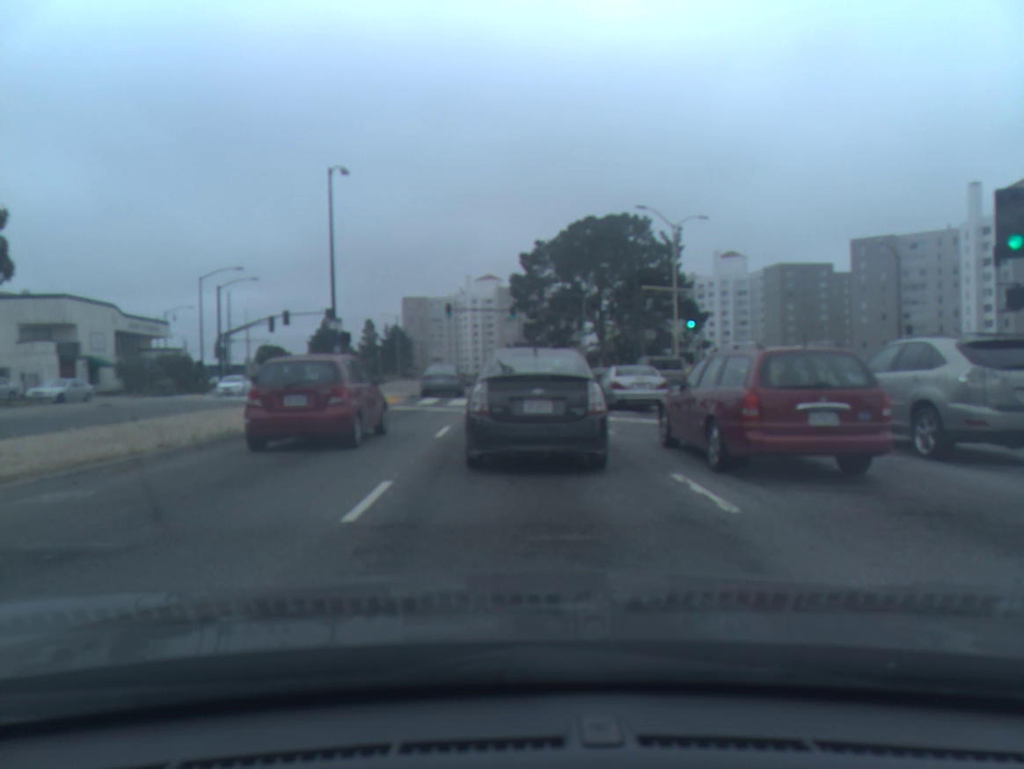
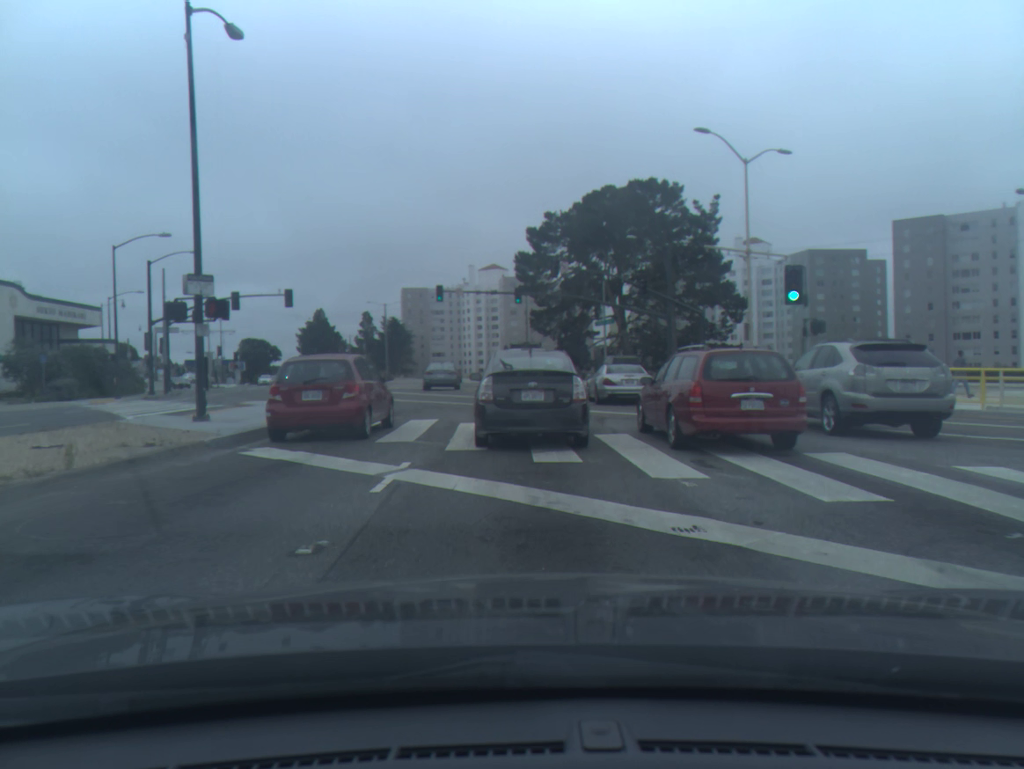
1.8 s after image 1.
(-0.1, +13.5) m; 0°
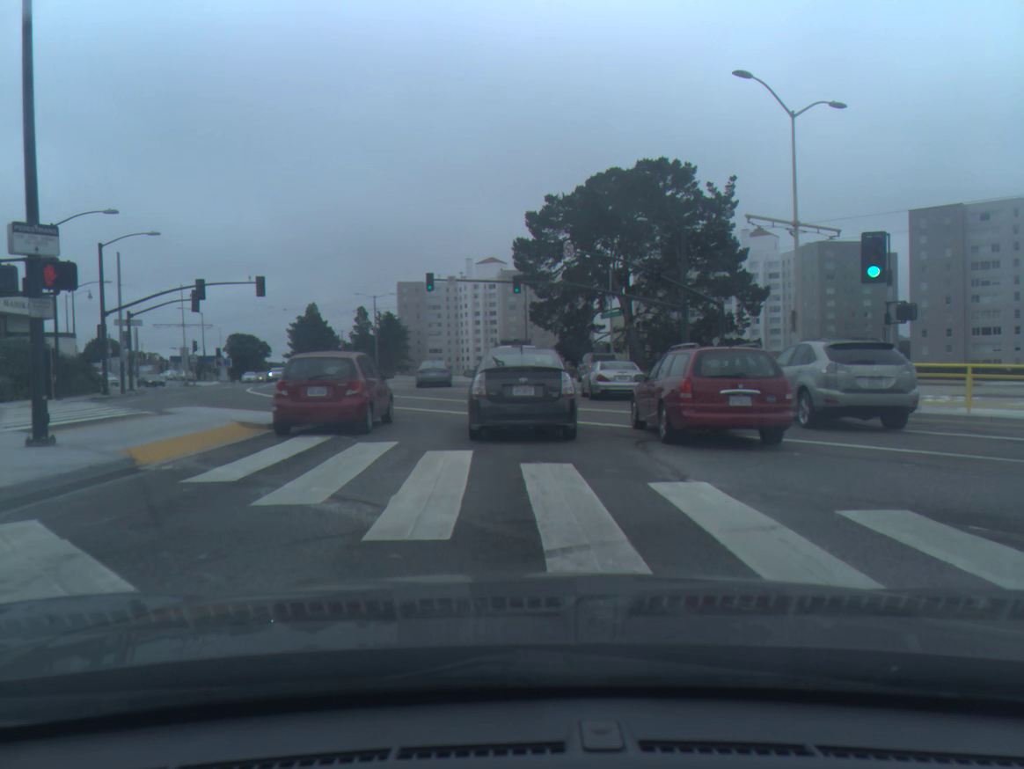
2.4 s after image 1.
(0.0, +5.8) m; 0°
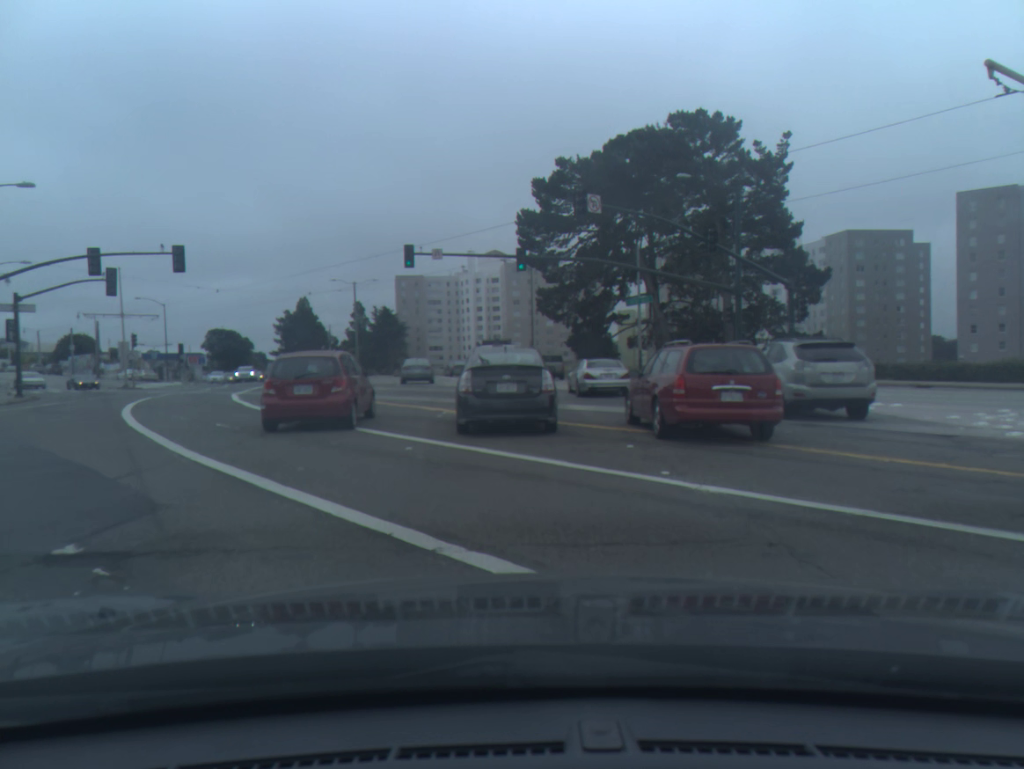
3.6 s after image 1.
(0.0, +13.1) m; 0°
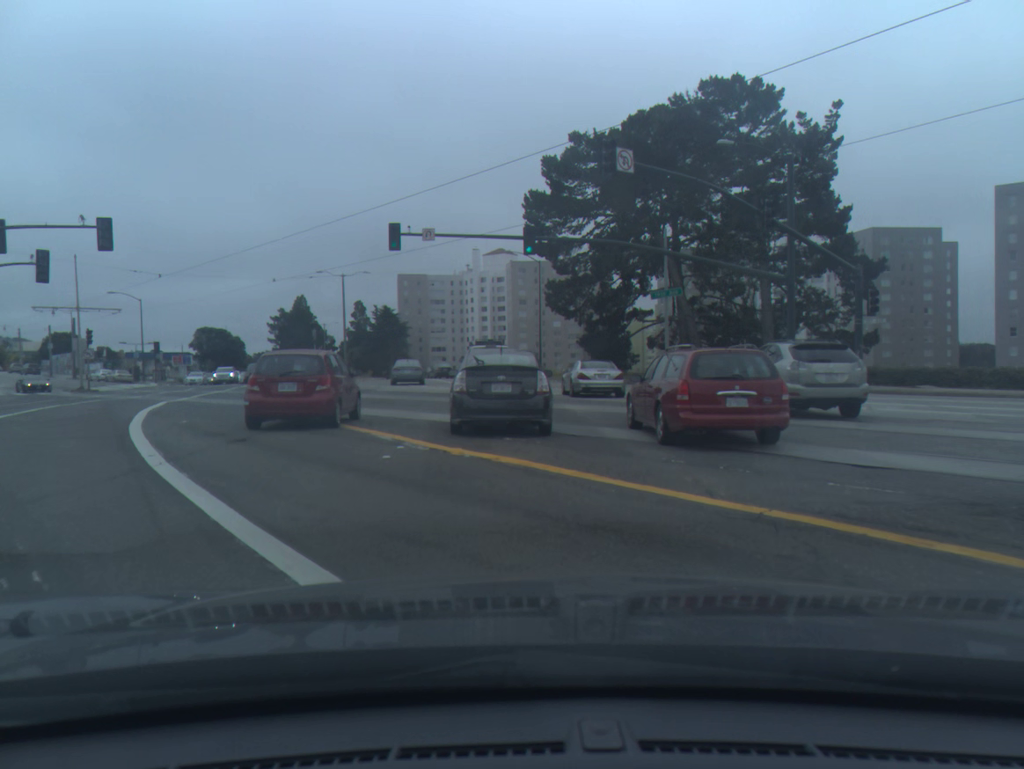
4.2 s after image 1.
(0.0, +7.4) m; 0°
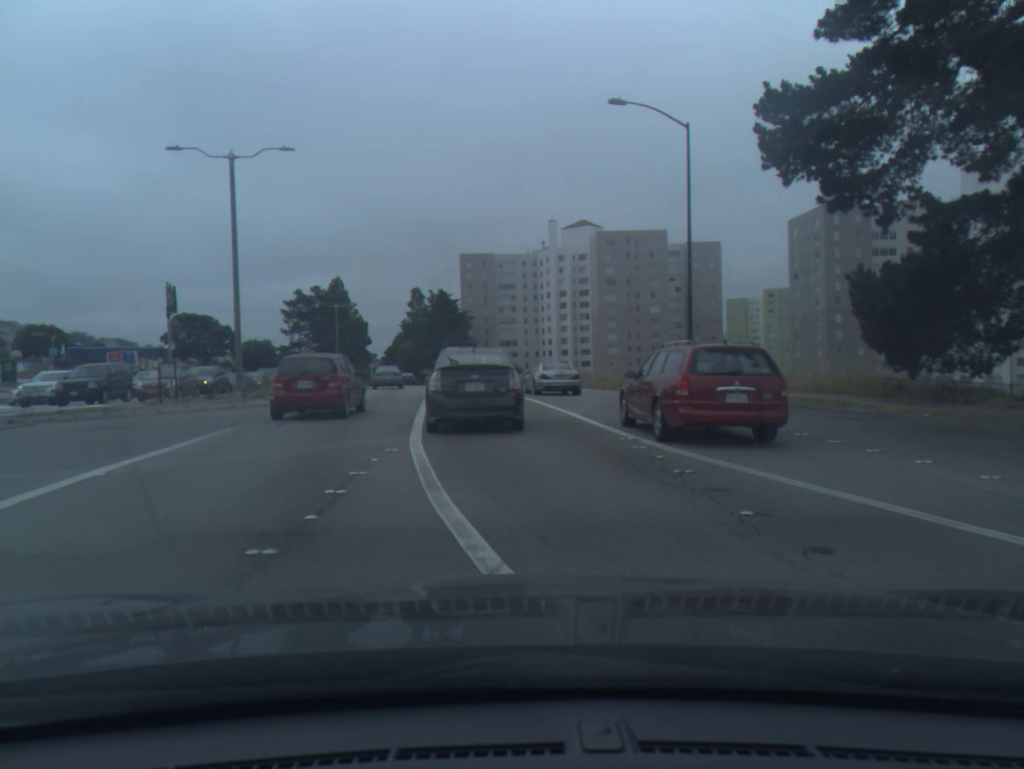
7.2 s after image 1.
(-1.6, +40.4) m; -6°
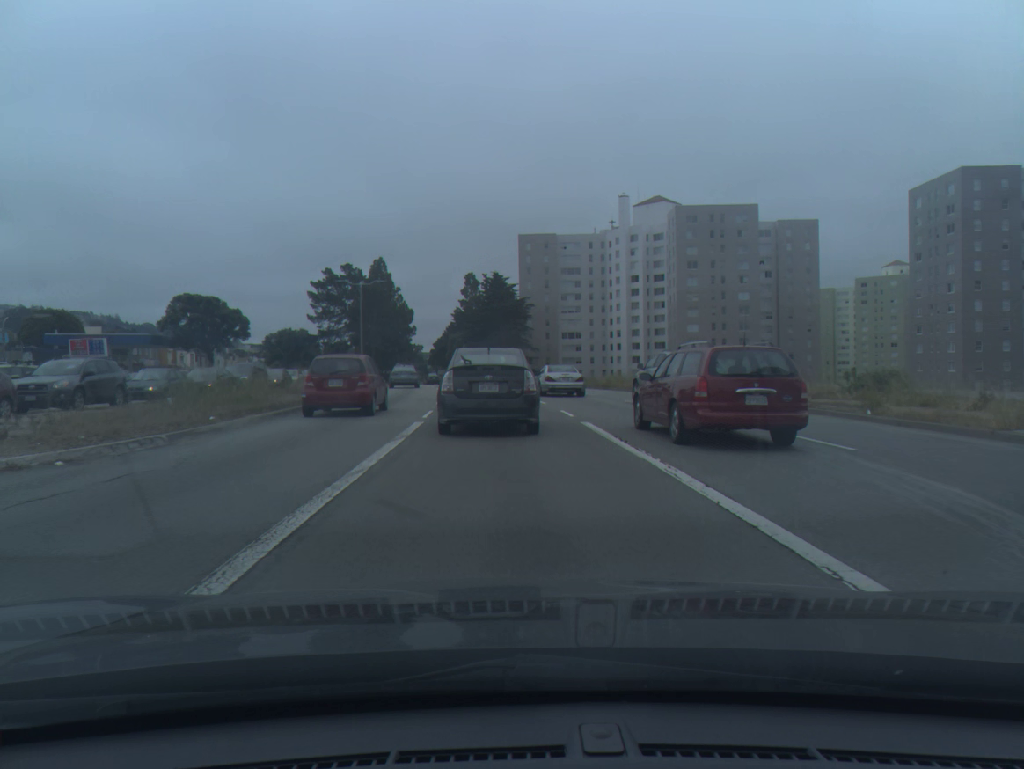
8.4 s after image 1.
(-0.7, +18.3) m; -4°
